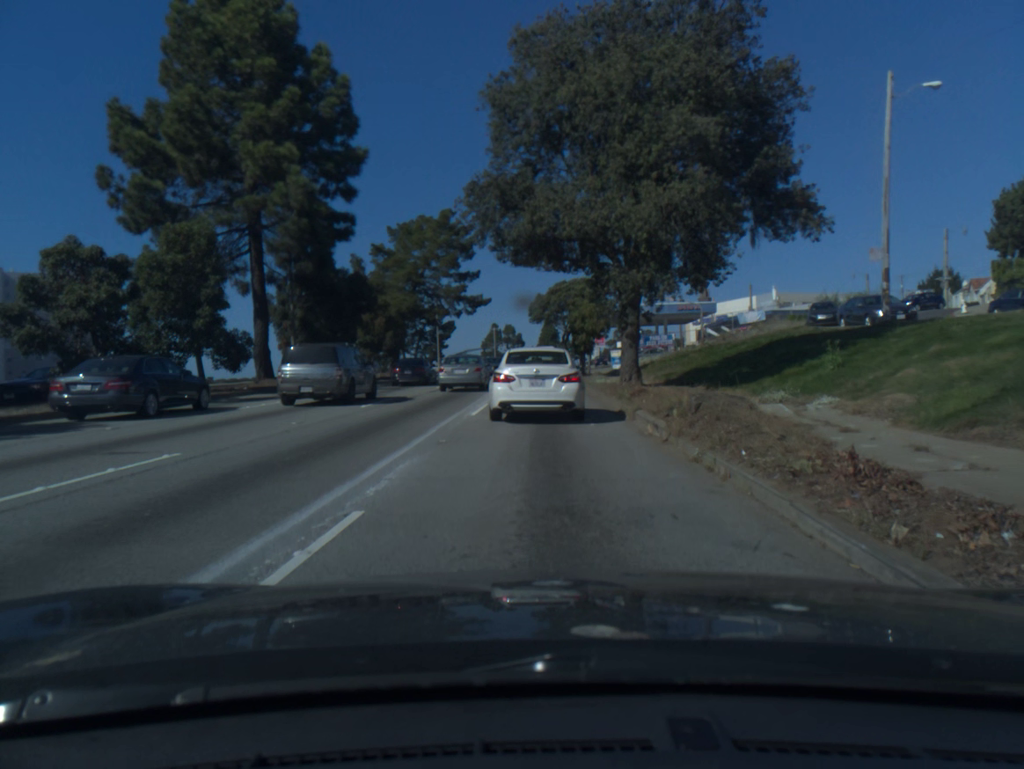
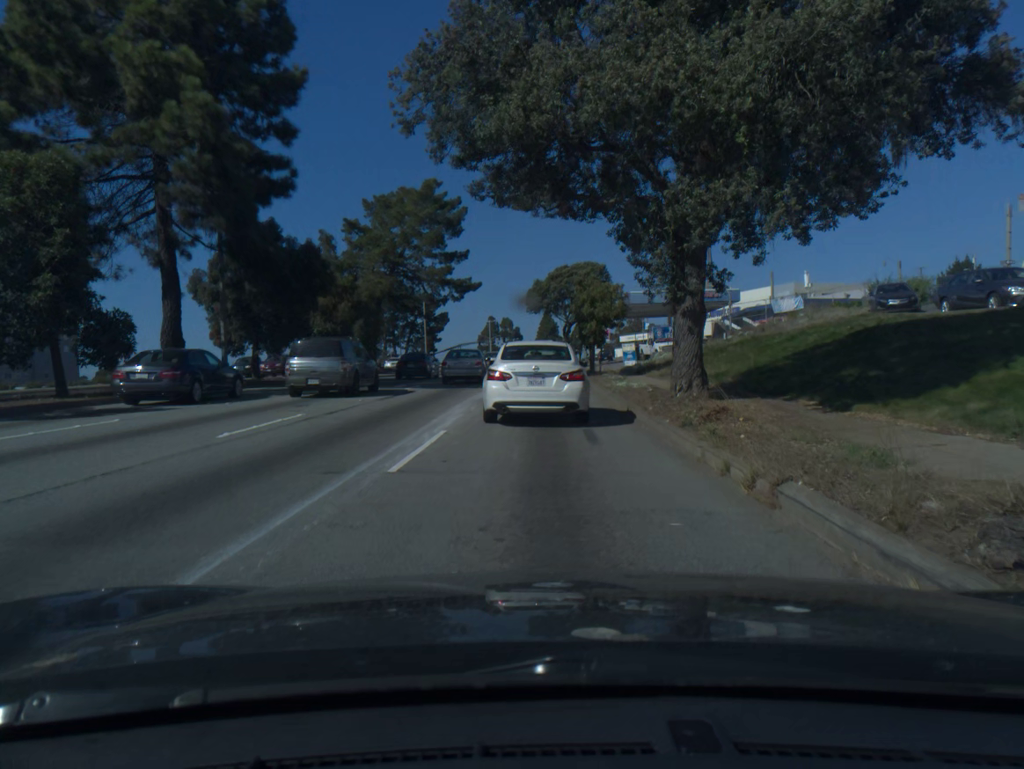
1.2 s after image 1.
(0.0, +9.0) m; 0°
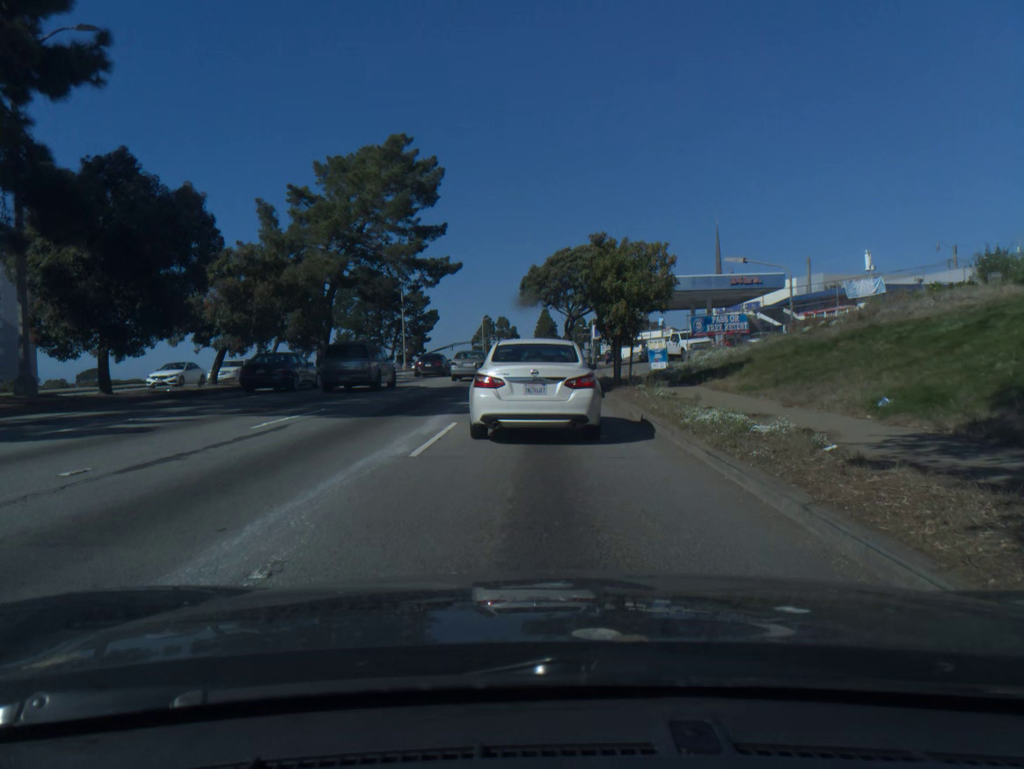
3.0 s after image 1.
(0.0, +12.8) m; 0°
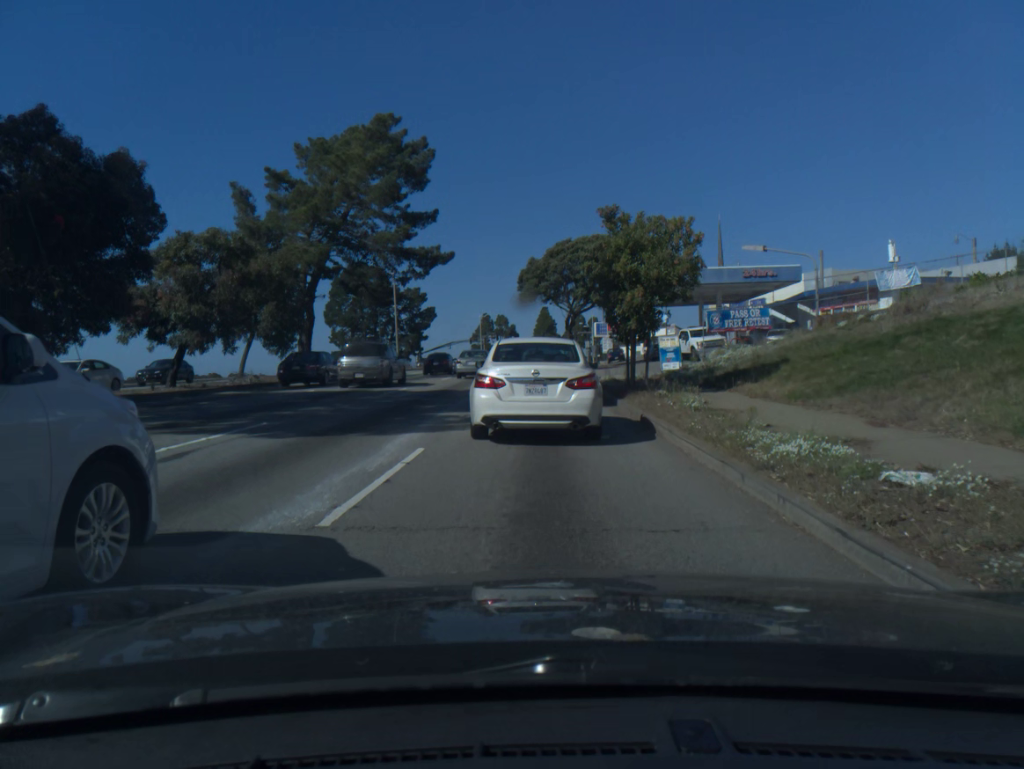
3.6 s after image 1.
(0.0, +3.8) m; 0°
